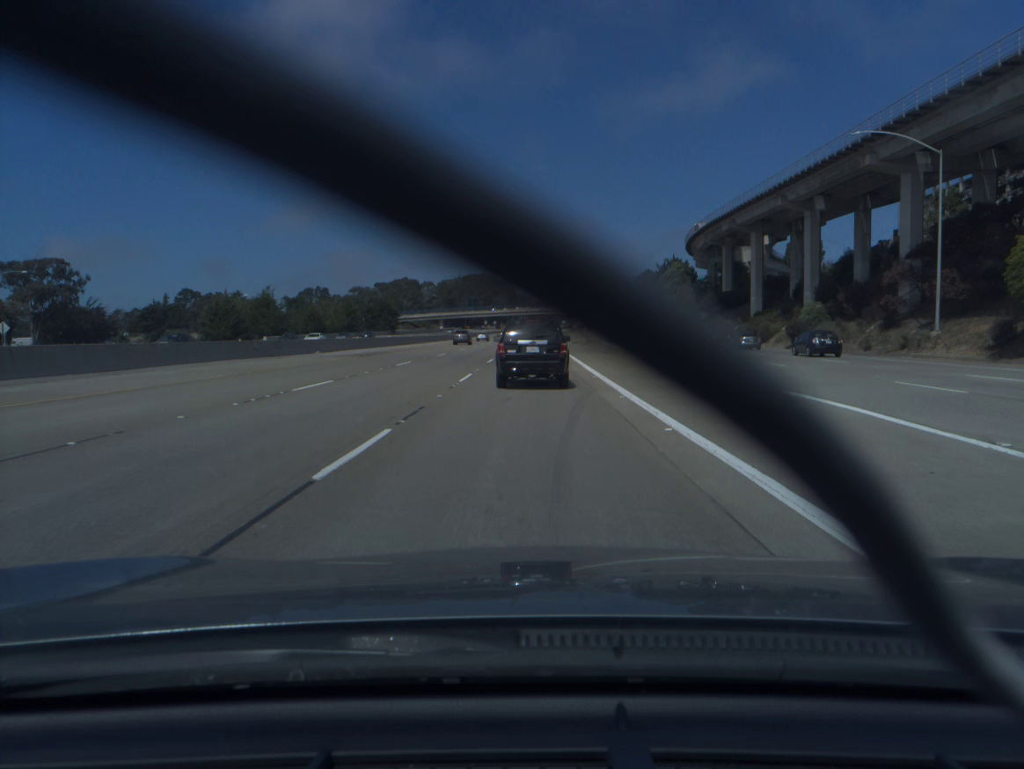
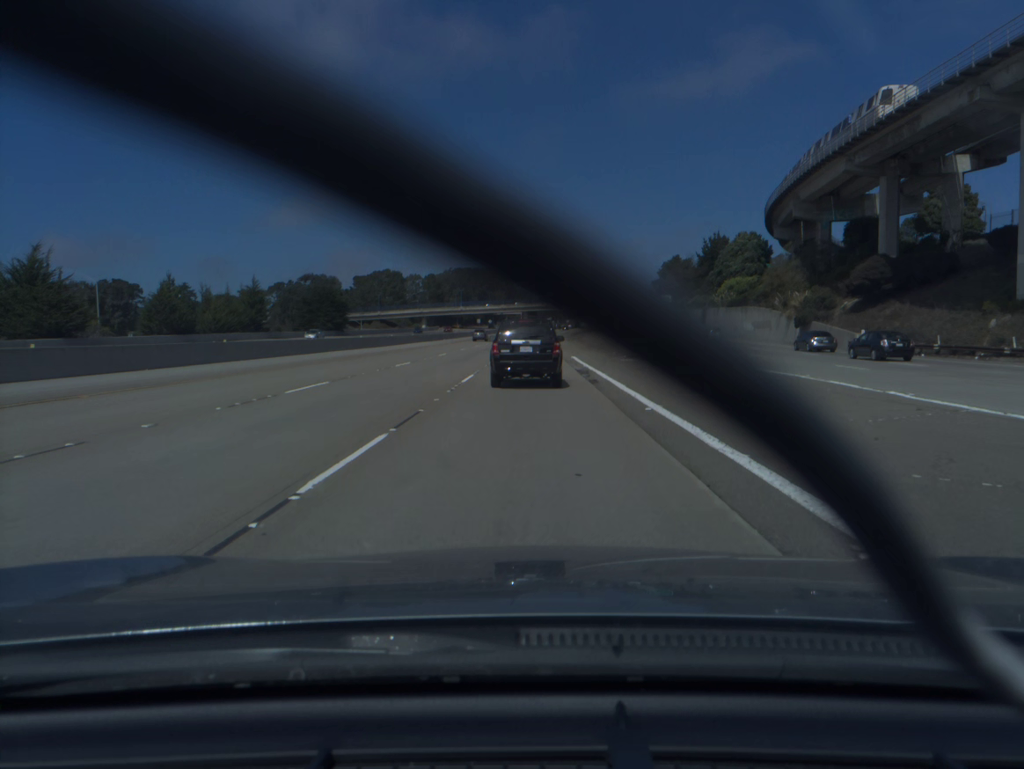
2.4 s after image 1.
(0.0, +59.1) m; 0°
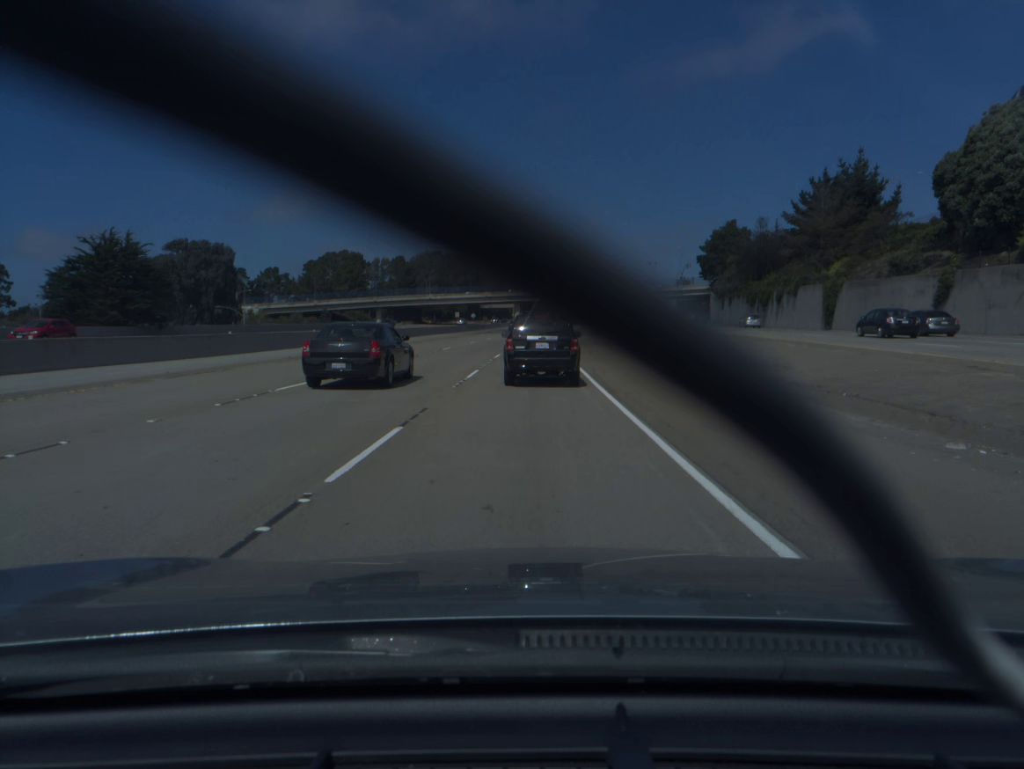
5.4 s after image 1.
(0.0, +72.9) m; 0°
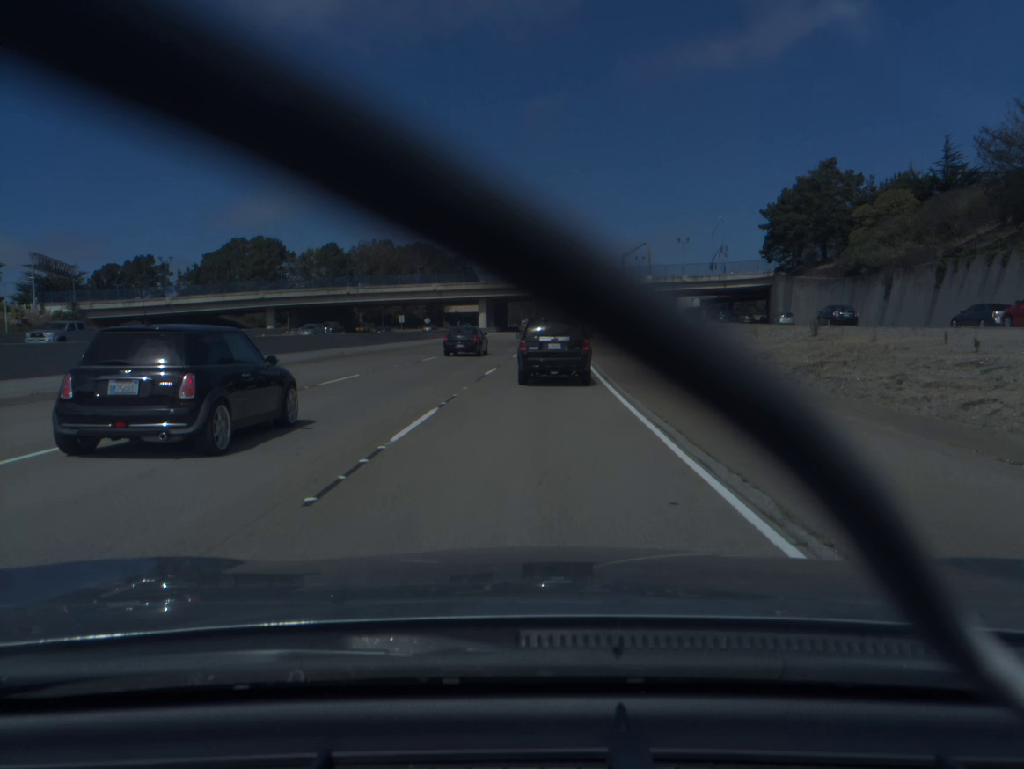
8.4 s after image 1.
(+0.9, +69.8) m; +2°
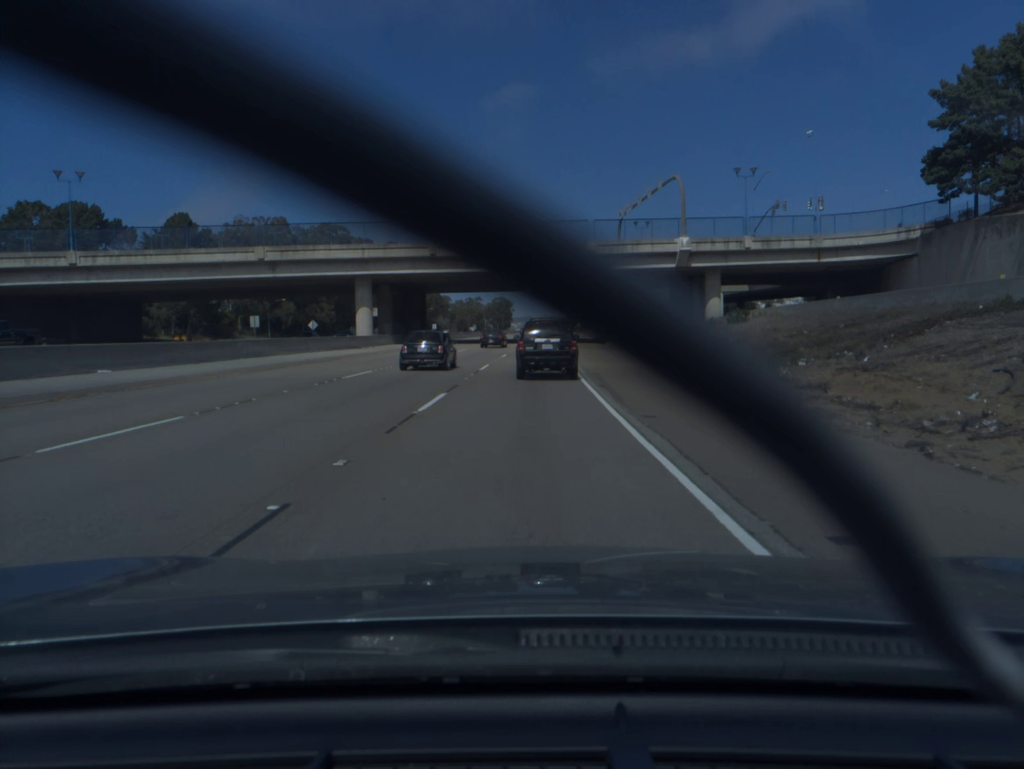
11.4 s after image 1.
(+2.3, +68.0) m; +3°
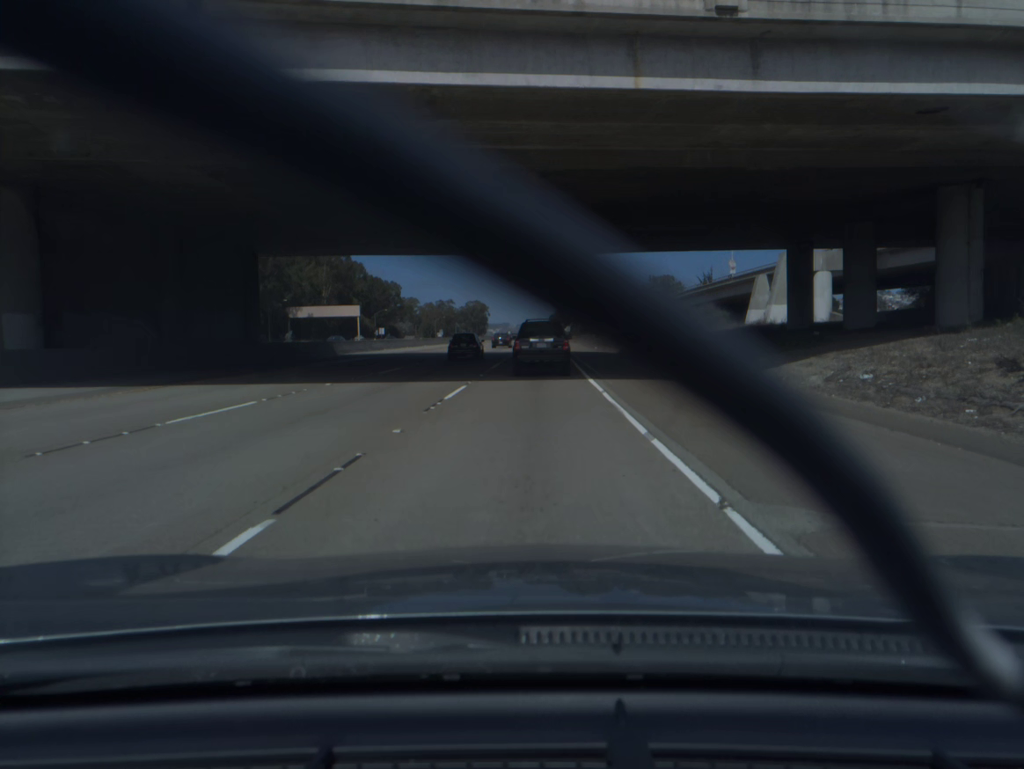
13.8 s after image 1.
(+0.7, +55.5) m; +2°
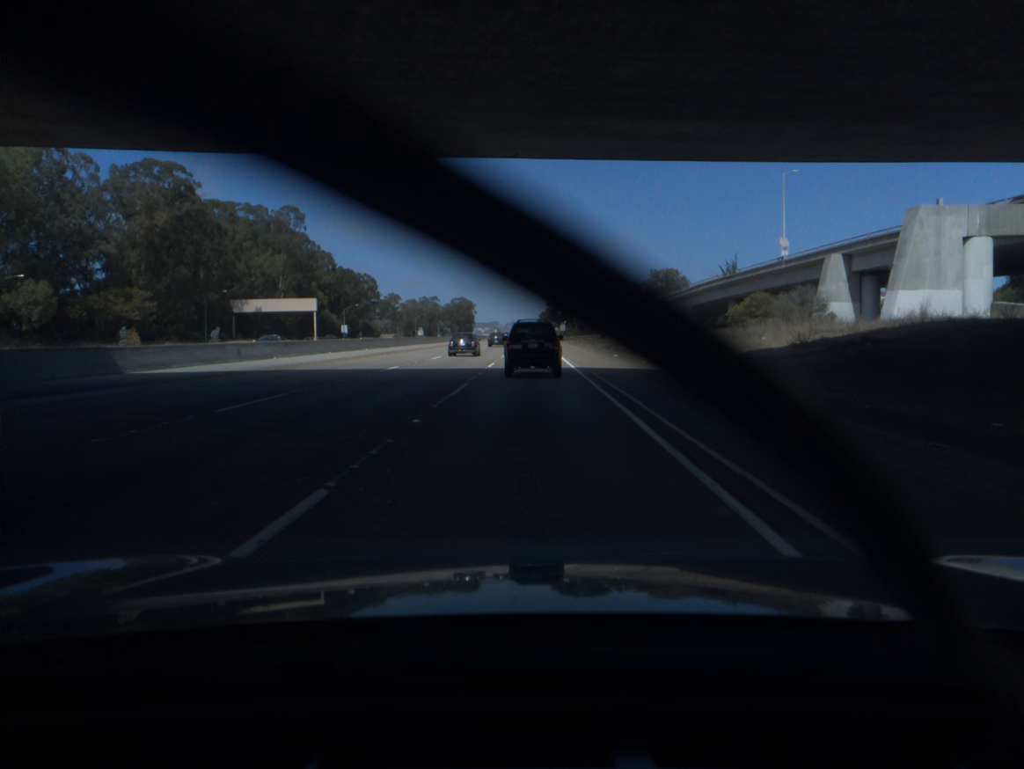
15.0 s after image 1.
(+0.2, +28.0) m; +1°
